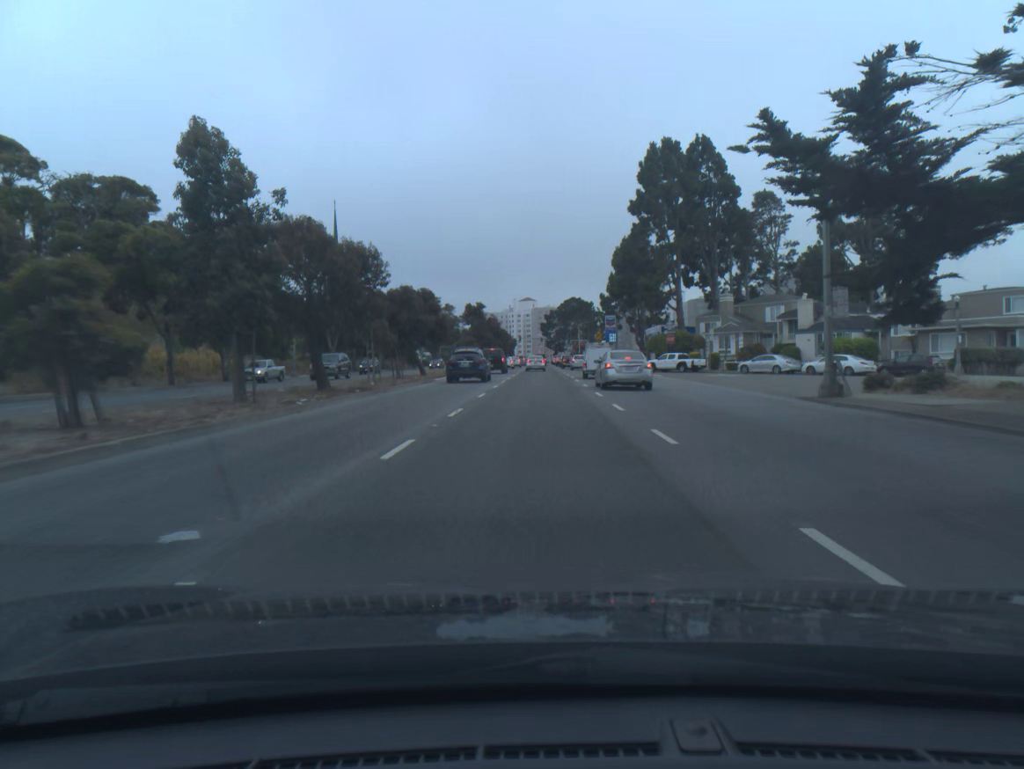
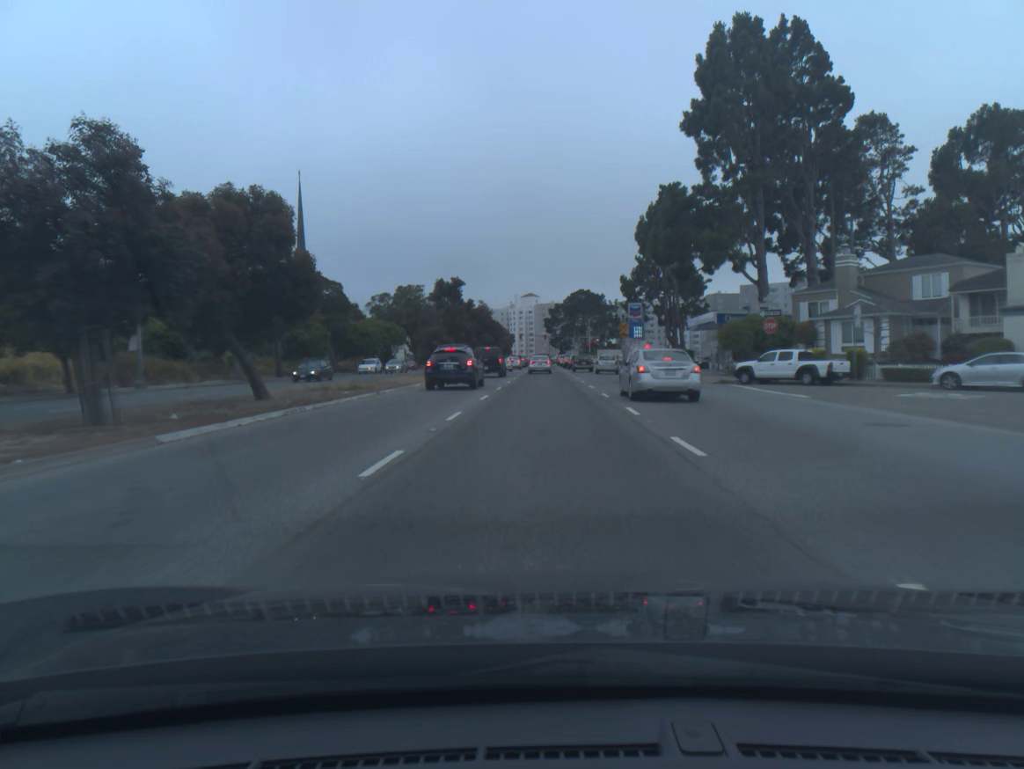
(-0.1, +29.7) m; 0°
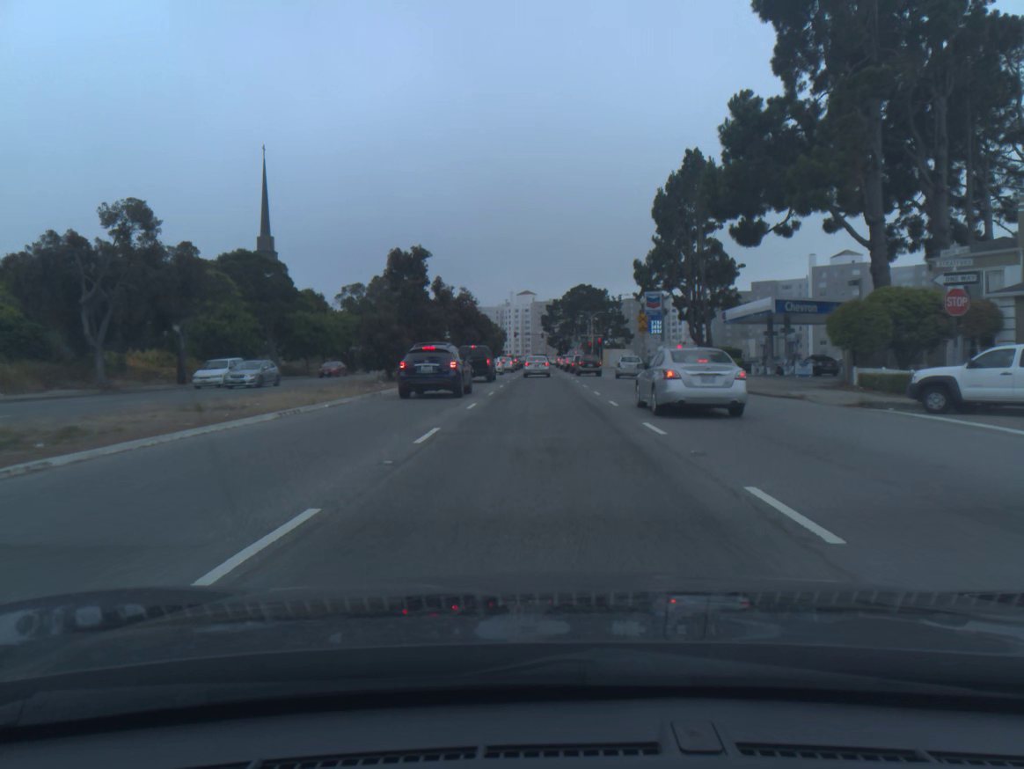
(0.0, +18.6) m; 0°
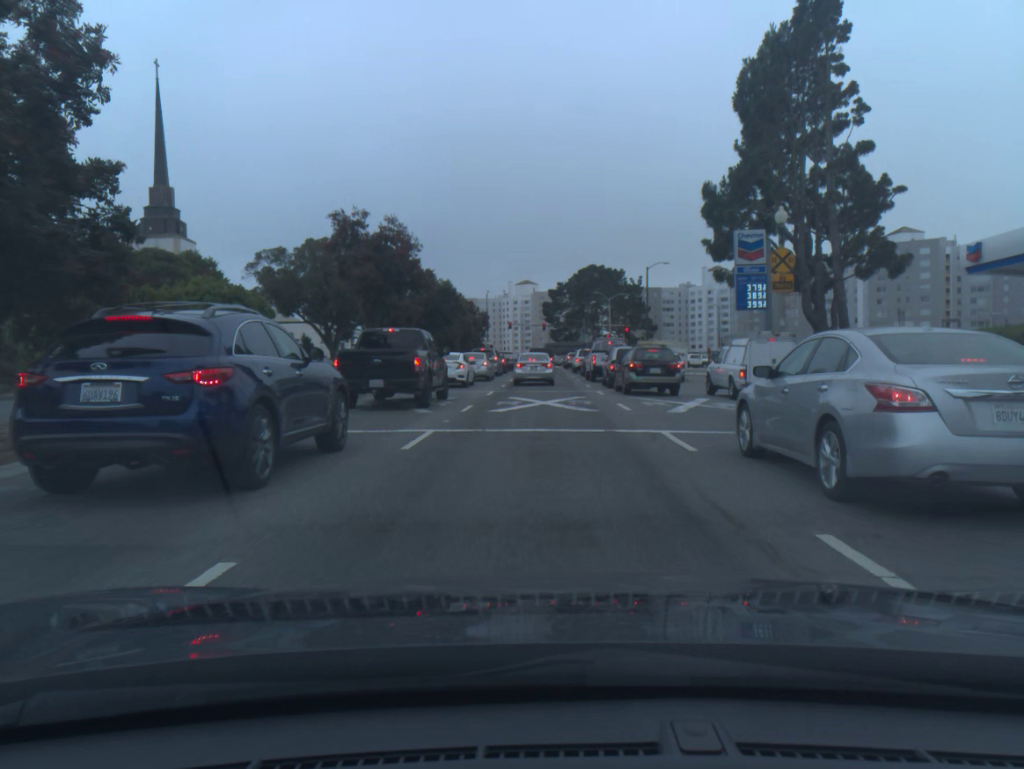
(0.0, +38.3) m; 0°
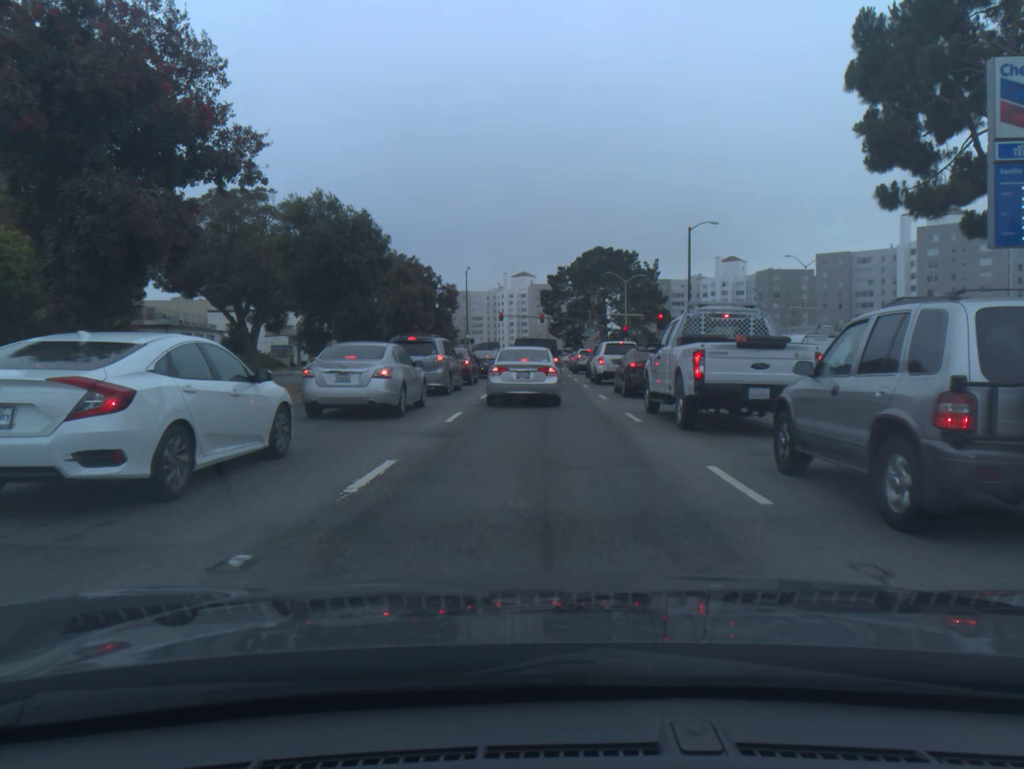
(+0.1, +25.6) m; 0°
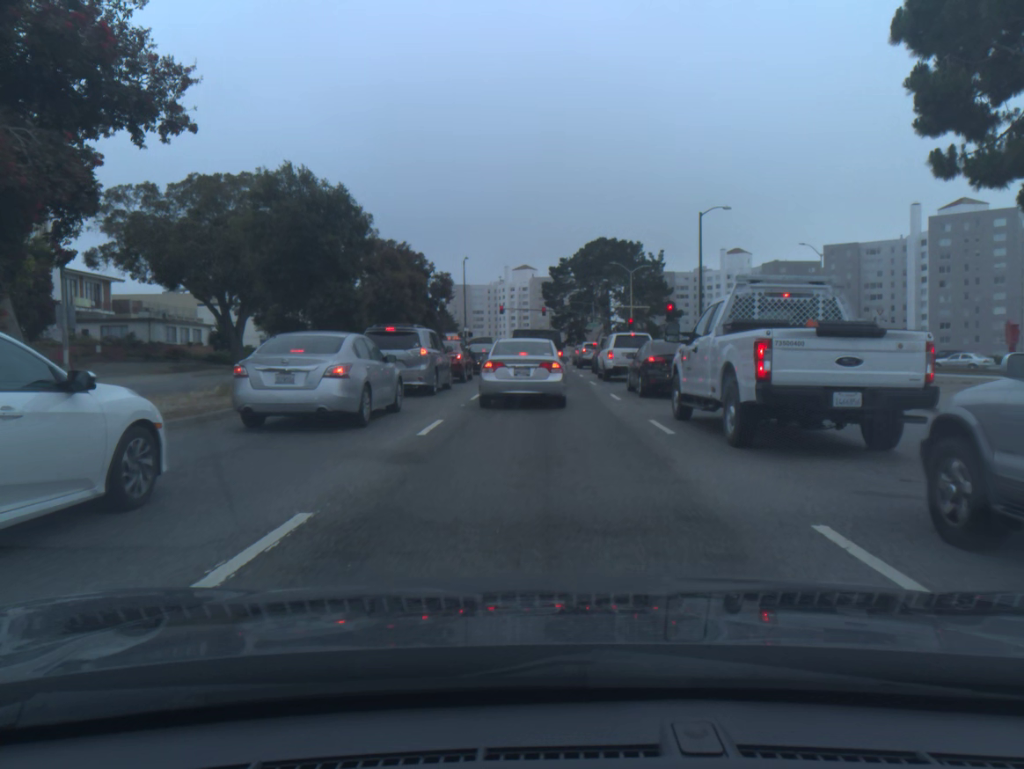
(0.0, +3.4) m; 0°
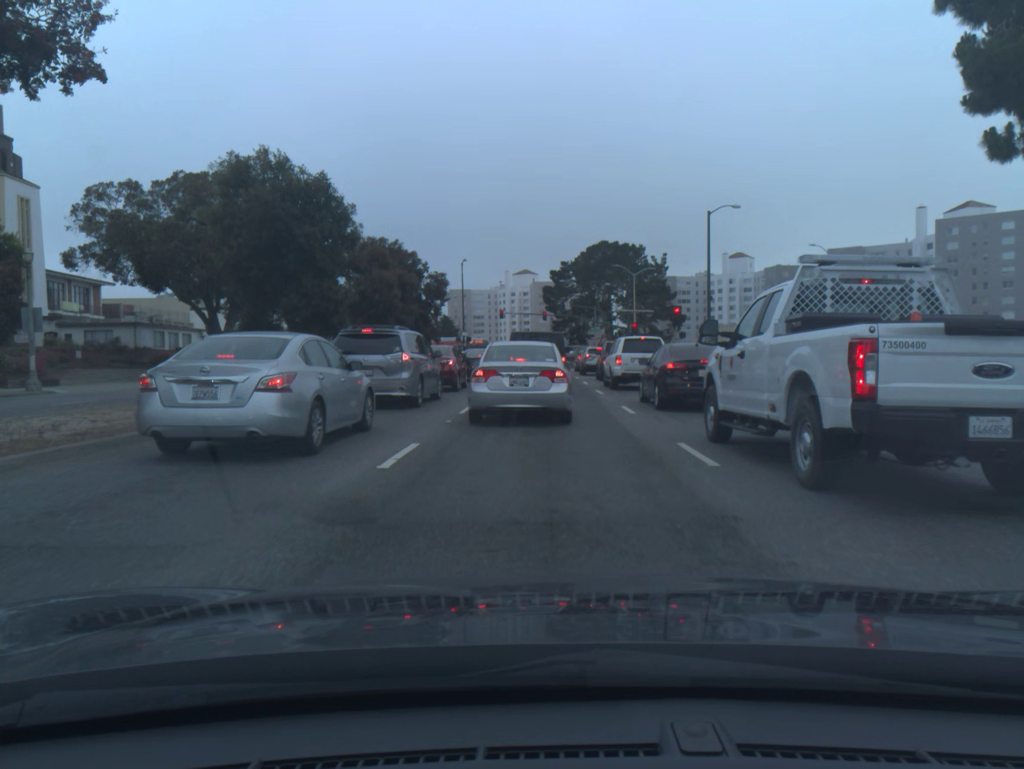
(0.0, +2.7) m; -1°
